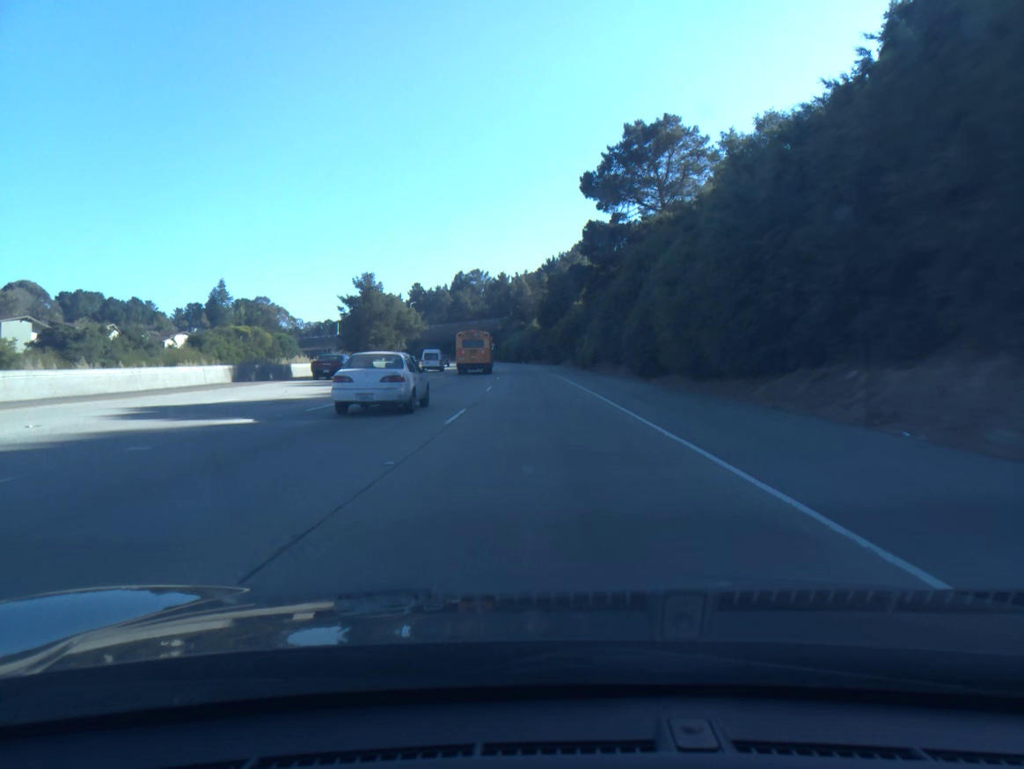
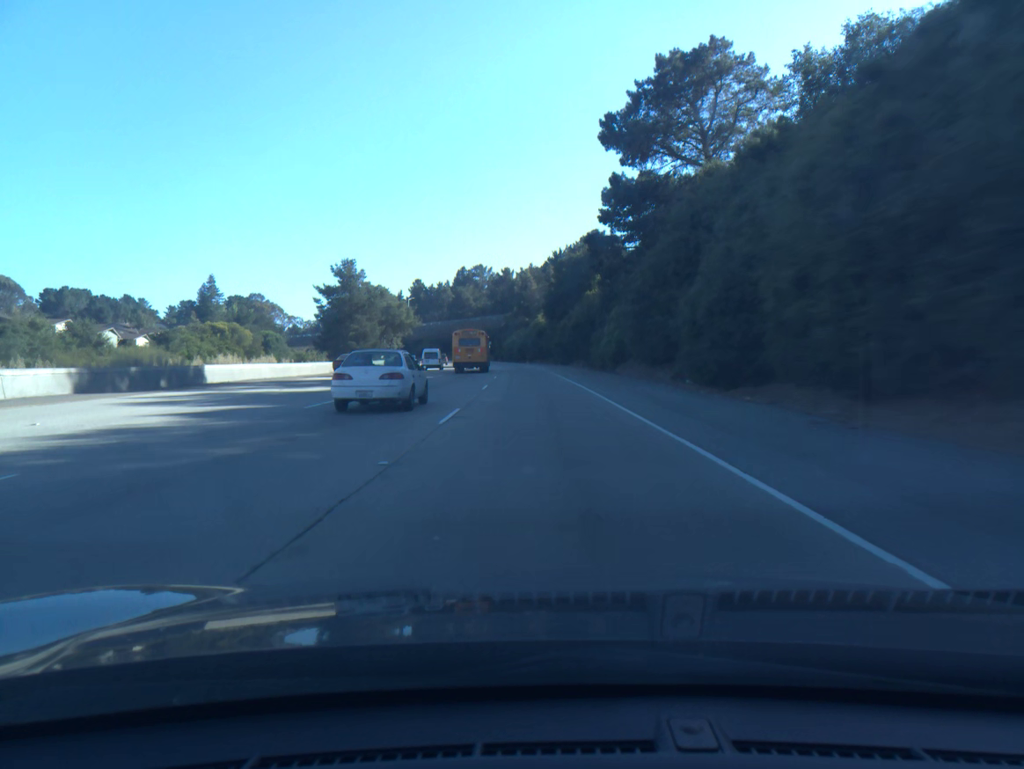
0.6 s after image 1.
(-0.1, +14.8) m; 0°
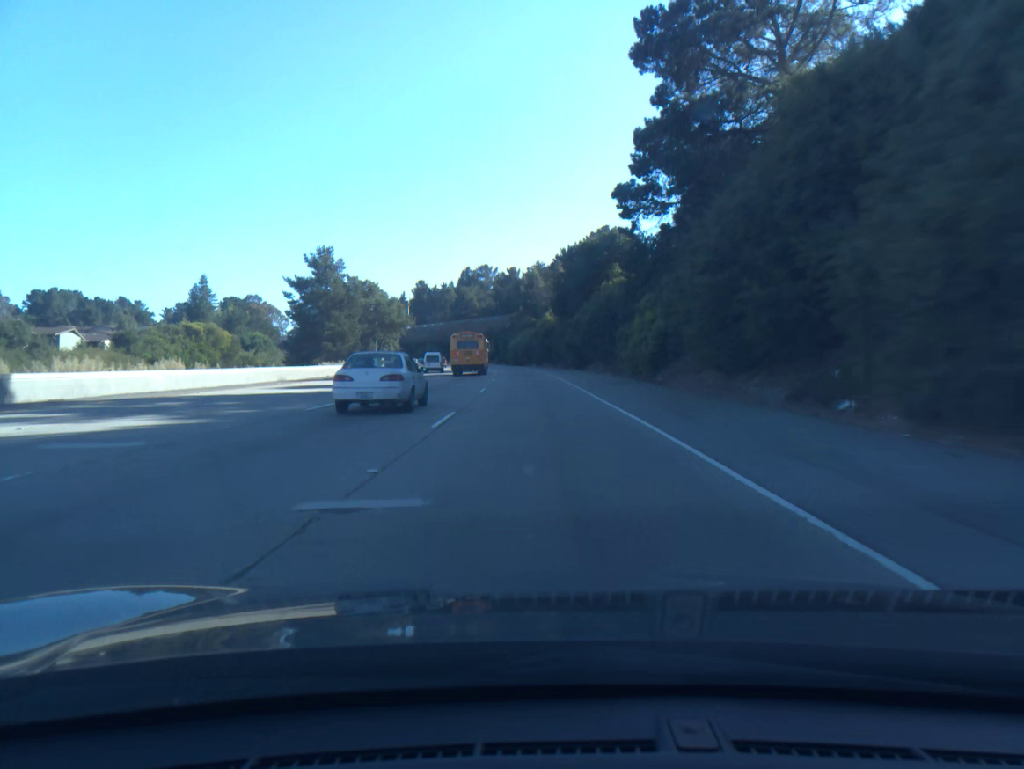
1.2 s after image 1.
(-0.1, +14.8) m; 0°
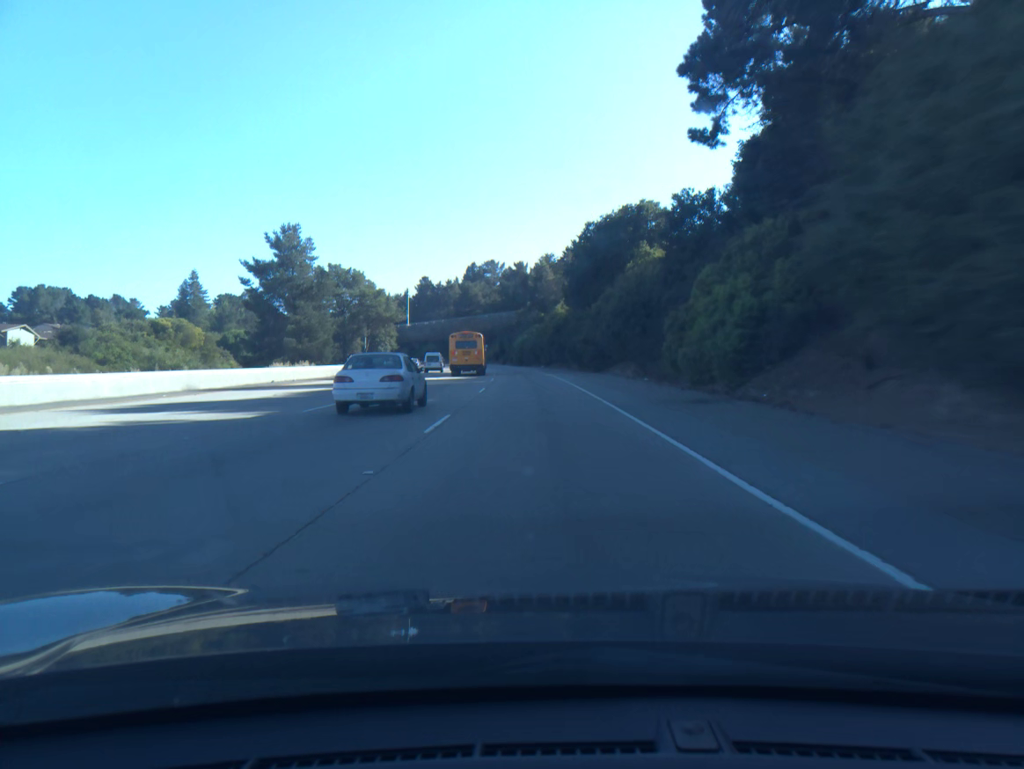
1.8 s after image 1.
(-0.1, +14.8) m; -1°
